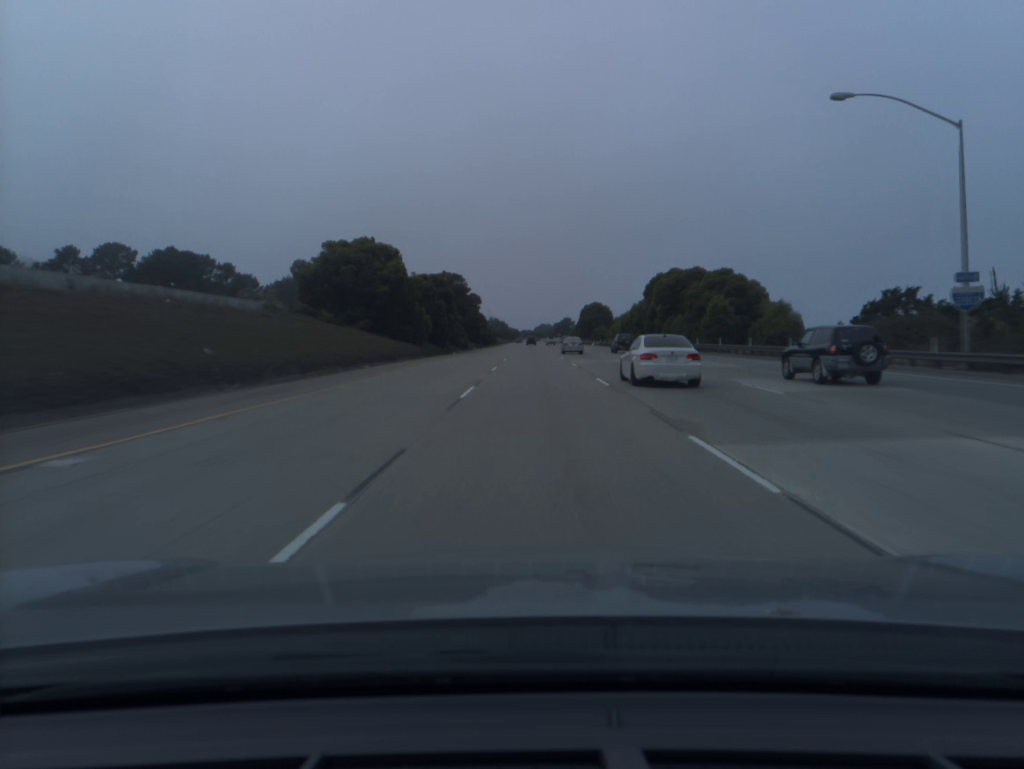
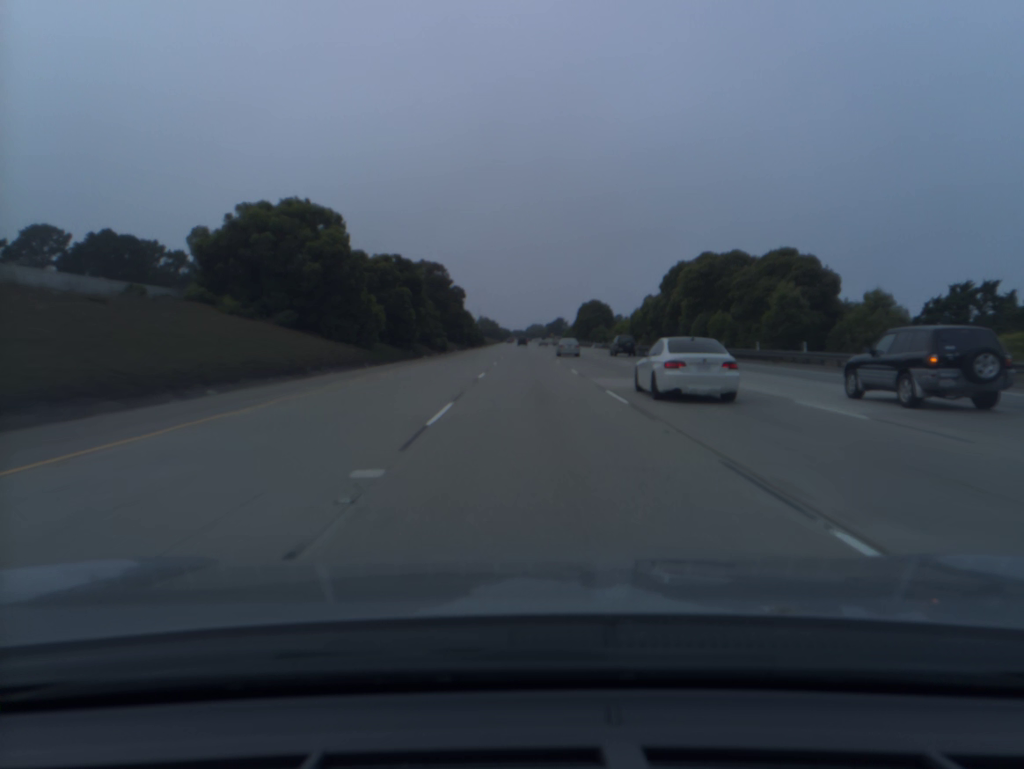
(+0.1, +19.6) m; +1°
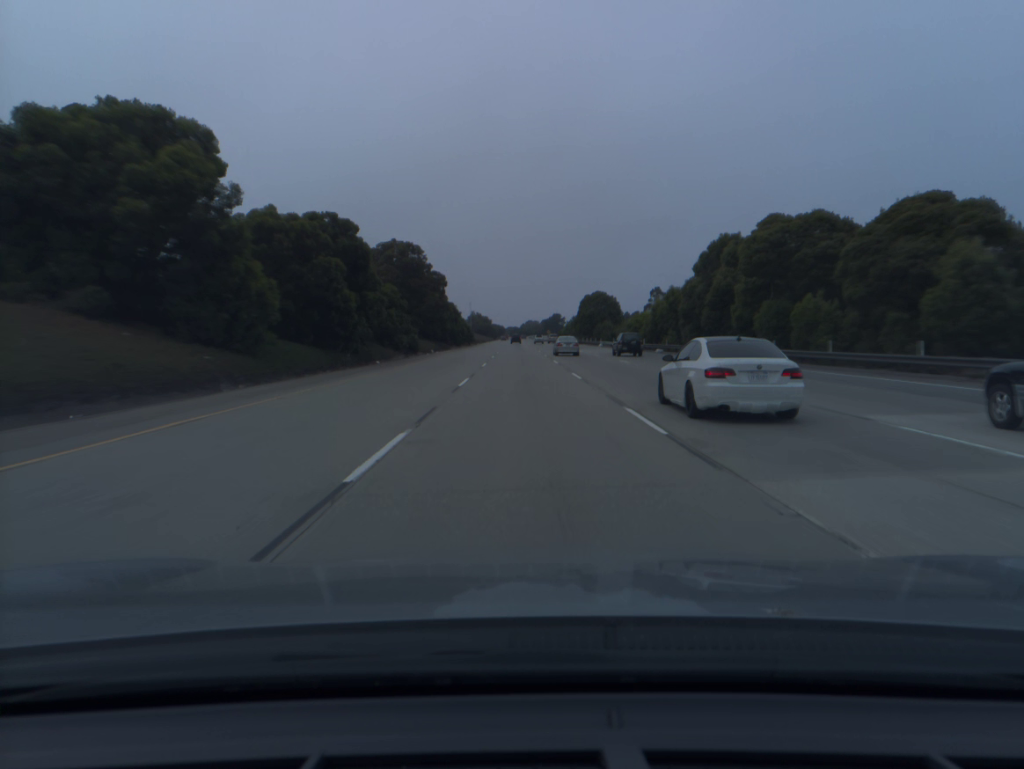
(+0.1, +19.6) m; 0°
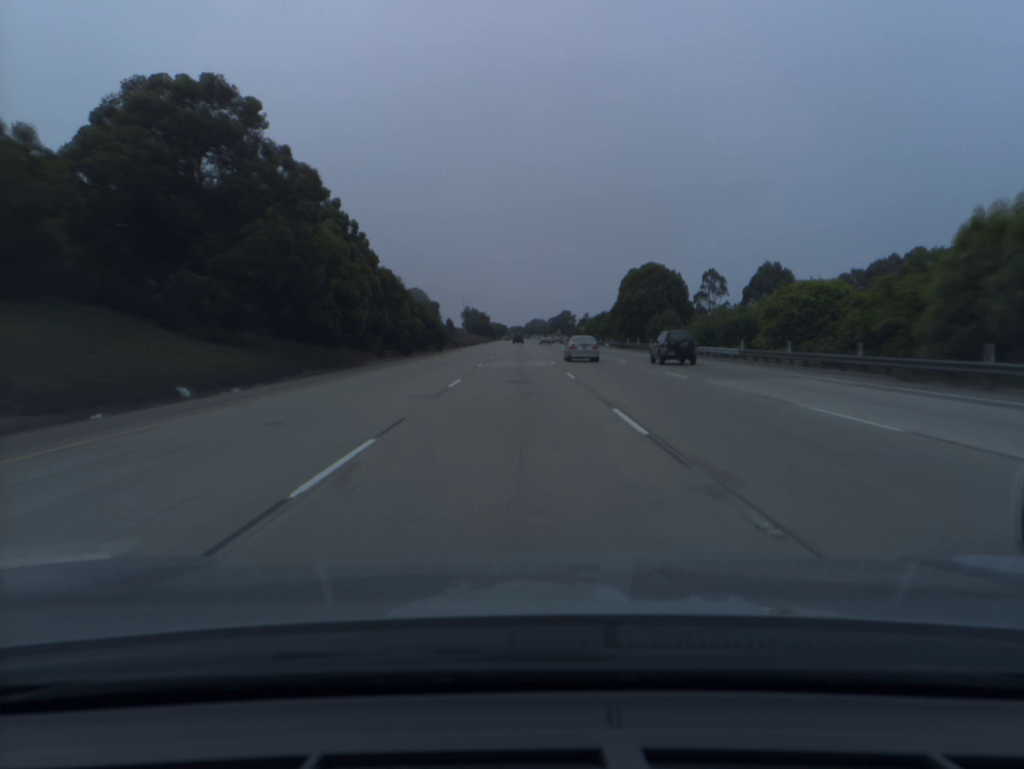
(-0.1, +59.0) m; 0°
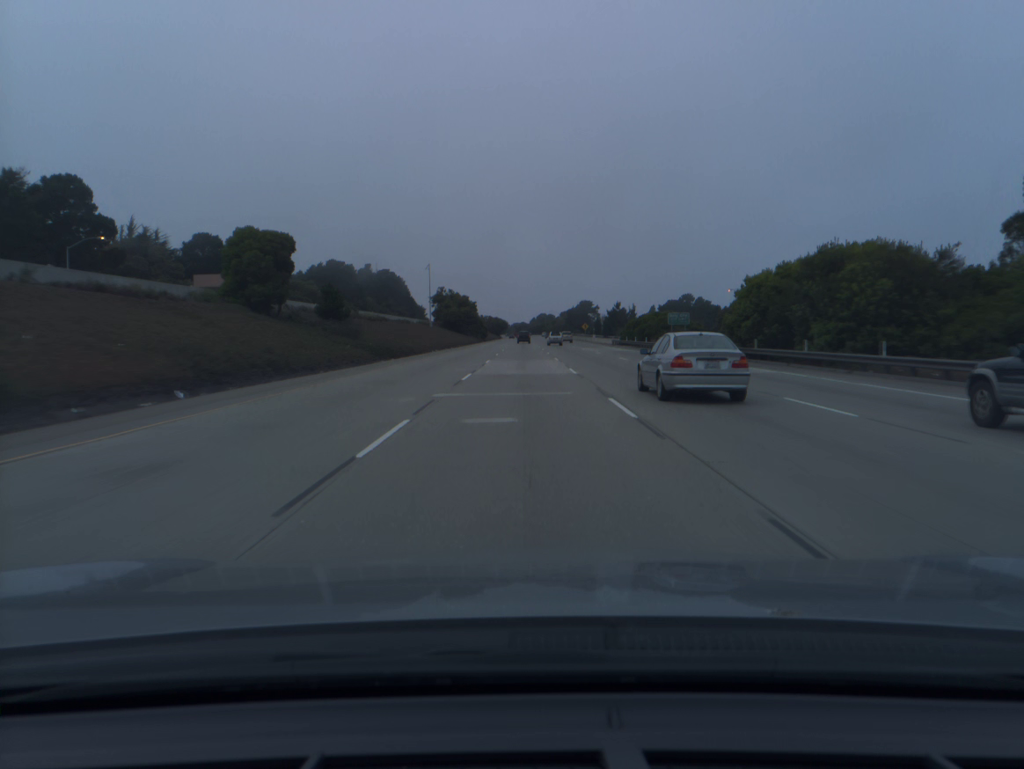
(-0.4, +100.3) m; 0°
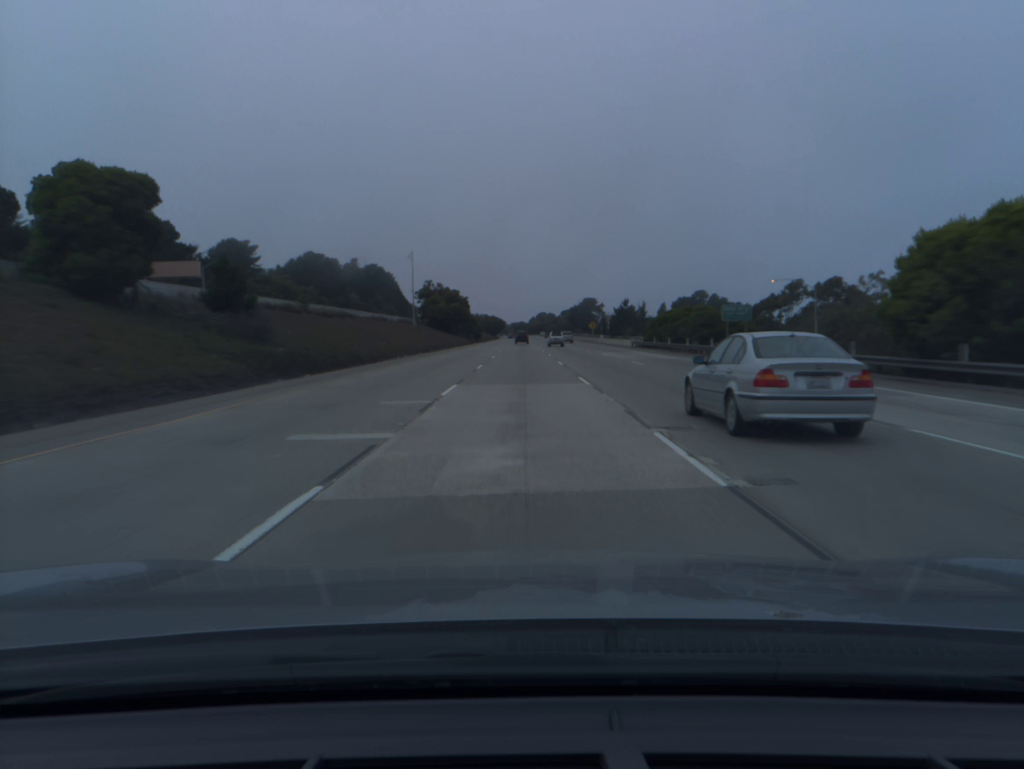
(0.0, +20.1) m; 0°
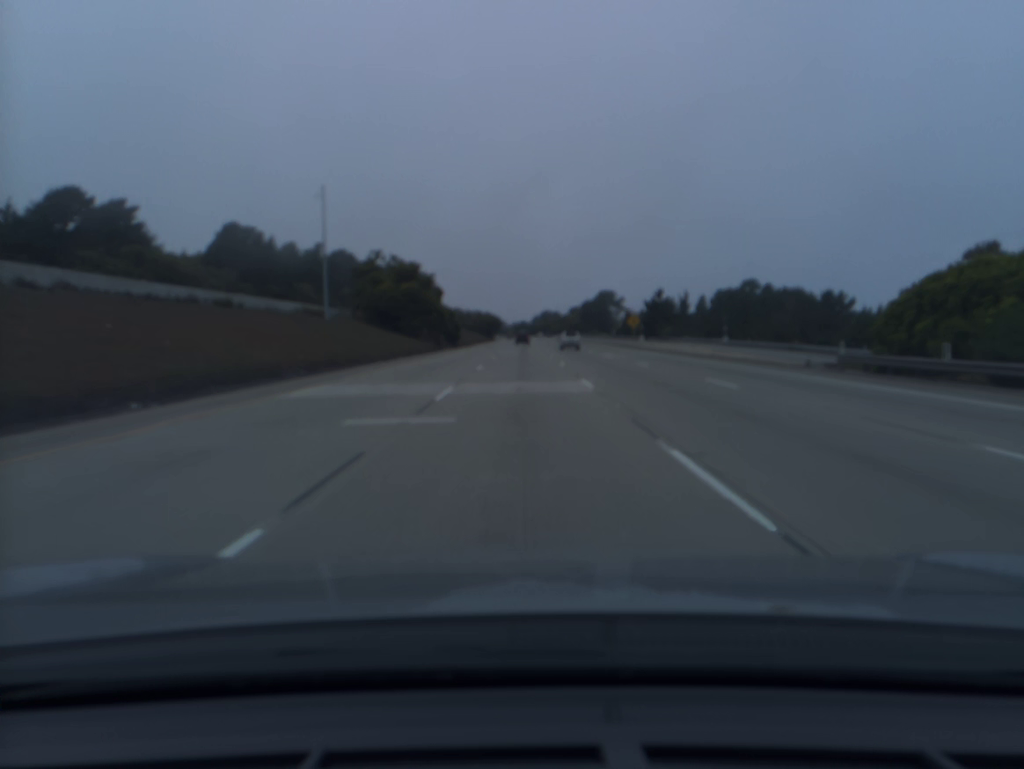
(0.0, +60.3) m; 0°
